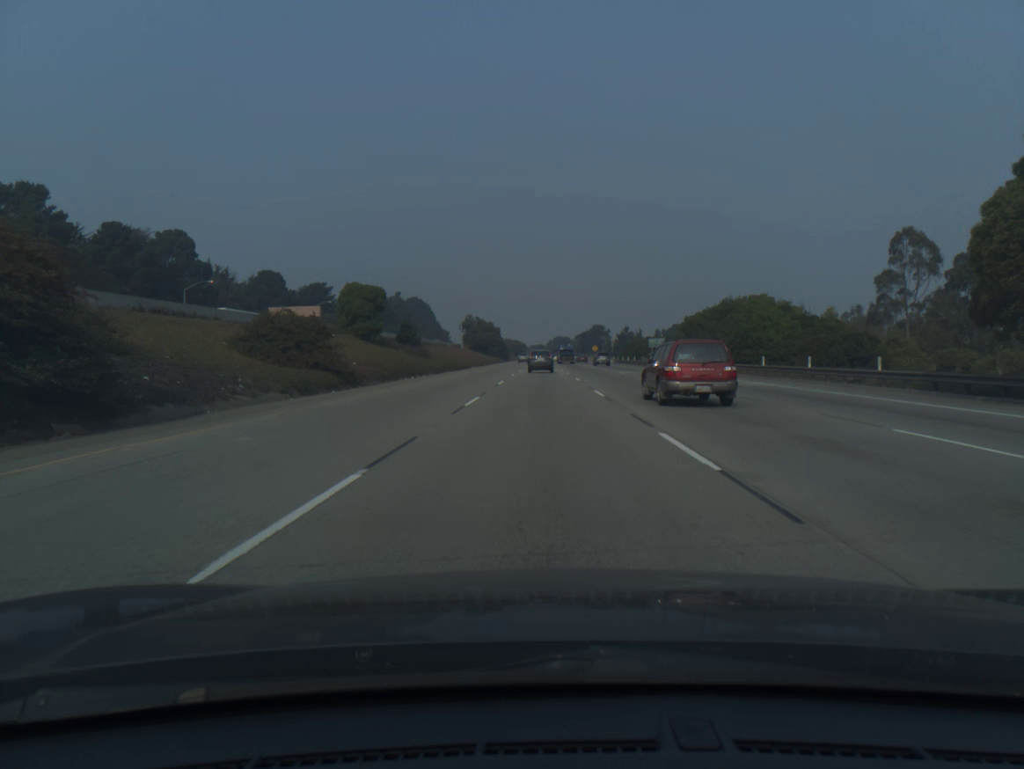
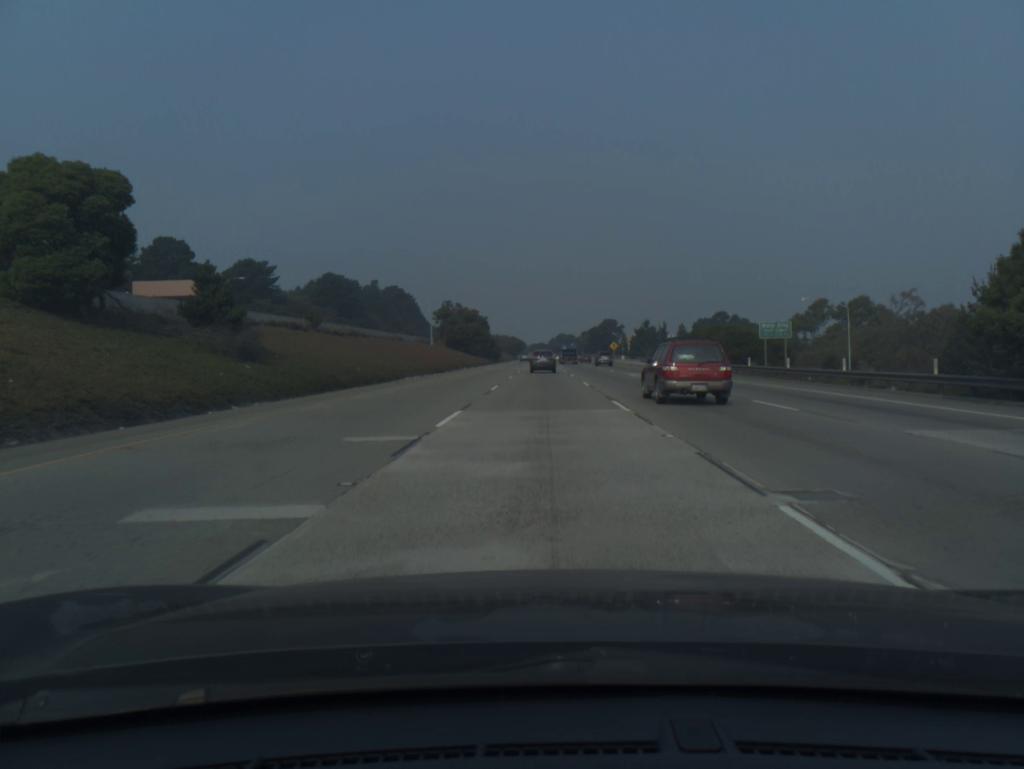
(-0.1, +49.6) m; 0°
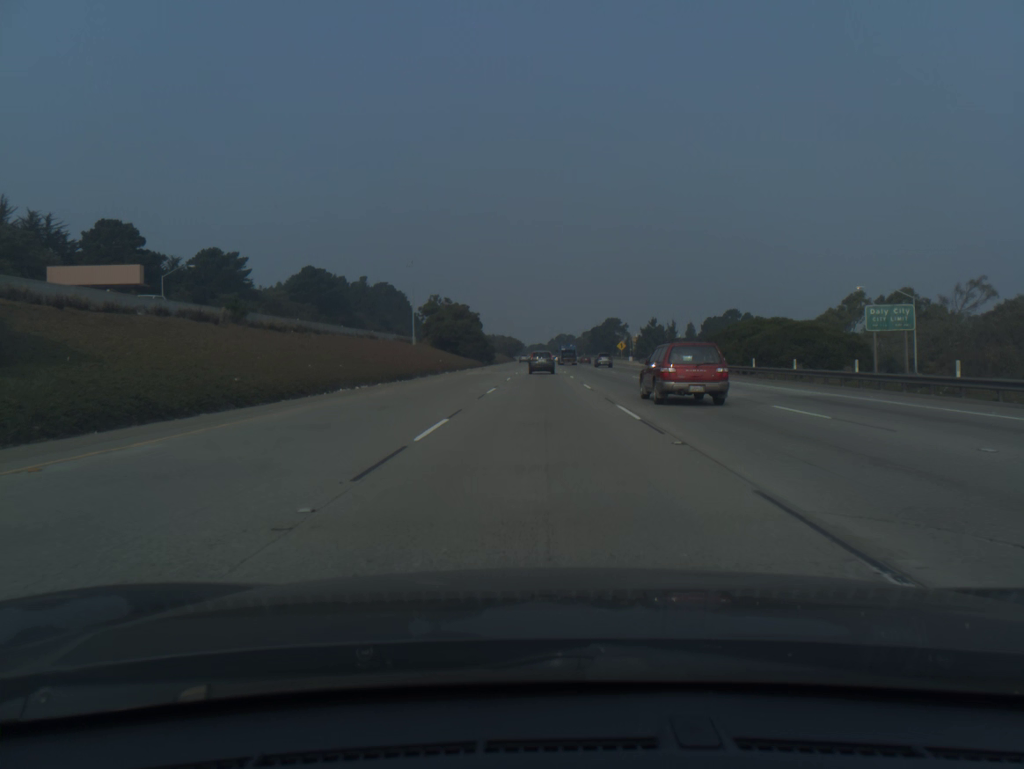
(0.0, +16.5) m; 0°
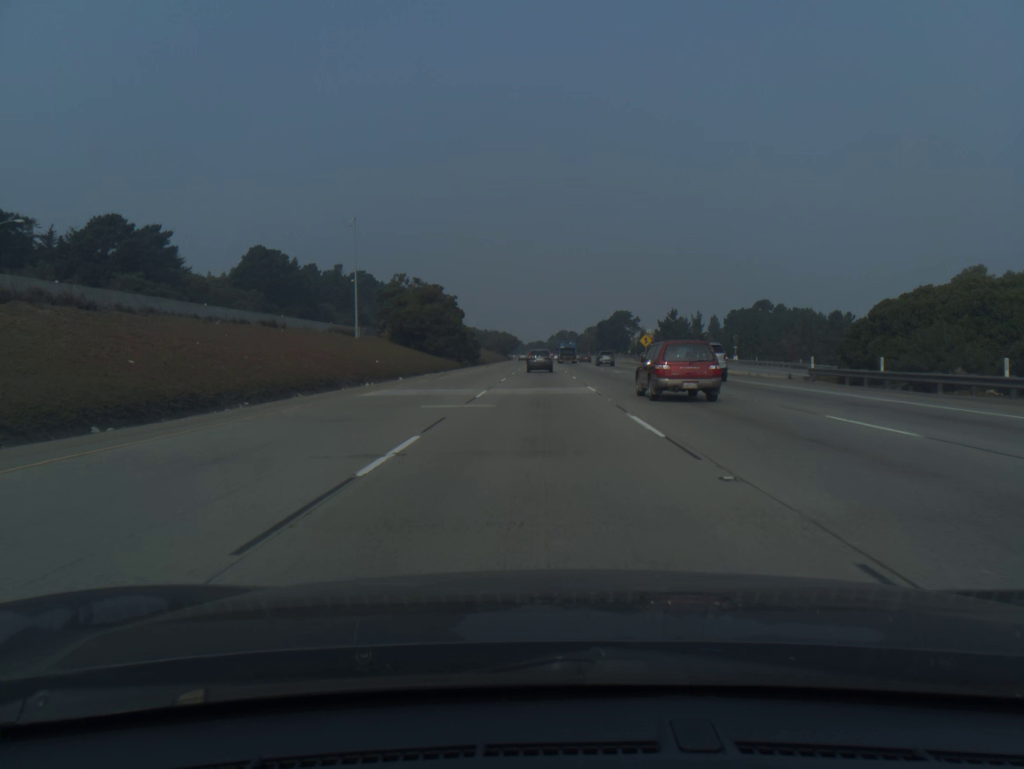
(0.0, +33.0) m; 0°
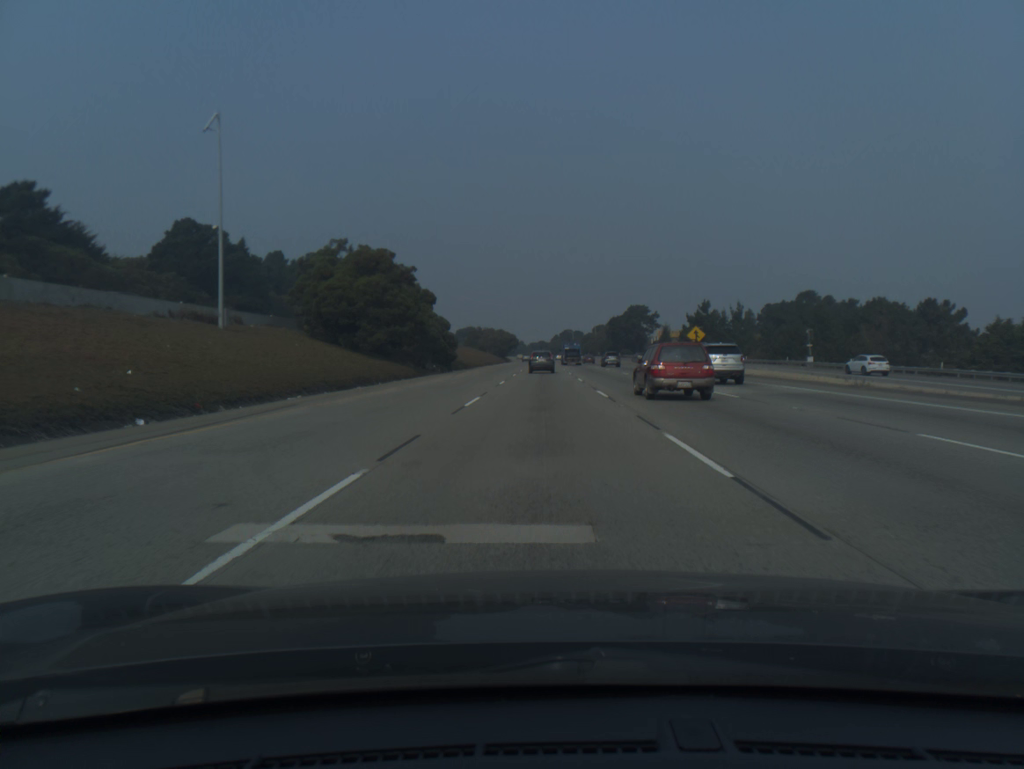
(0.0, +32.7) m; 0°
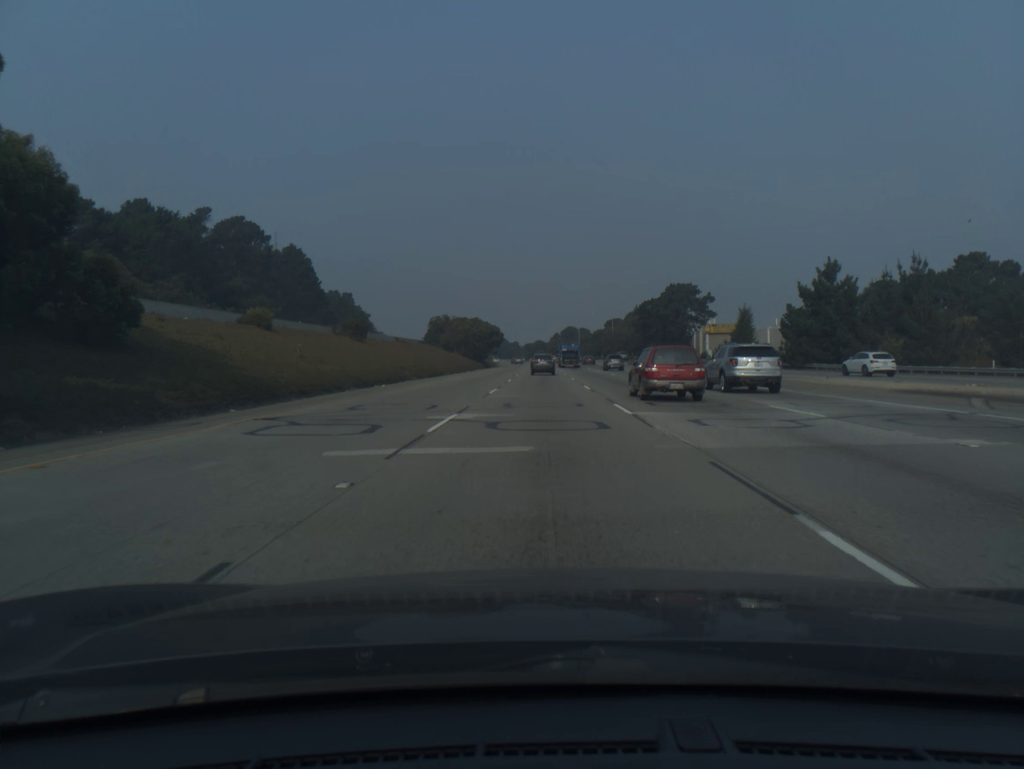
(0.0, +65.0) m; 0°
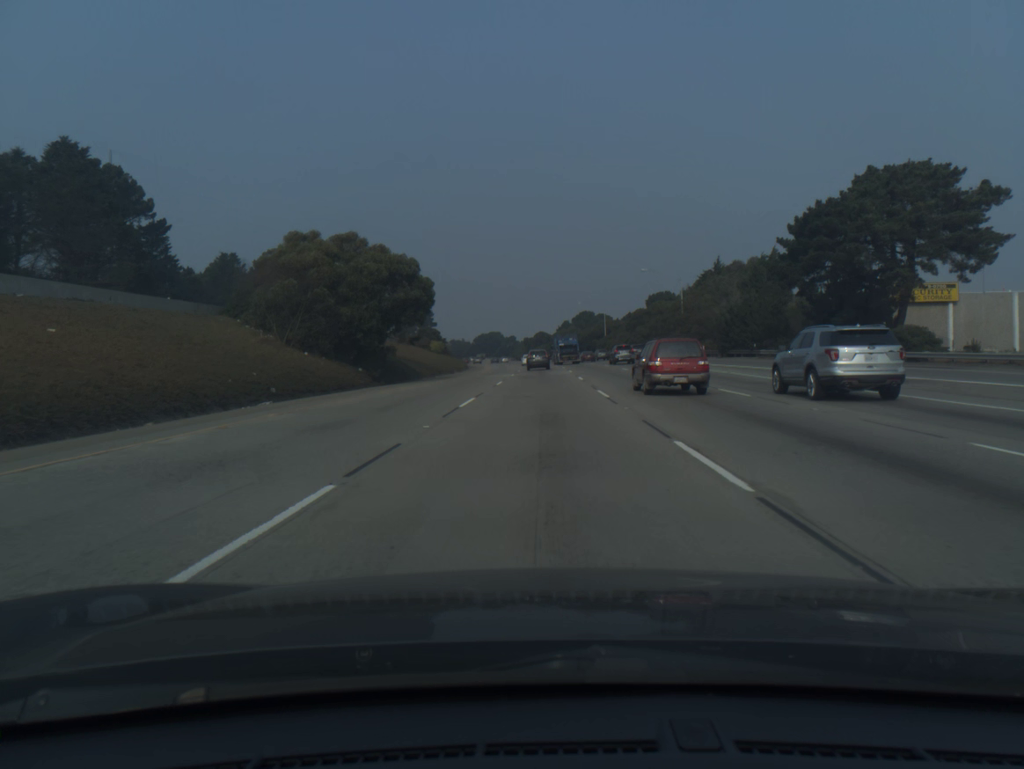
(0.0, +82.2) m; 0°
